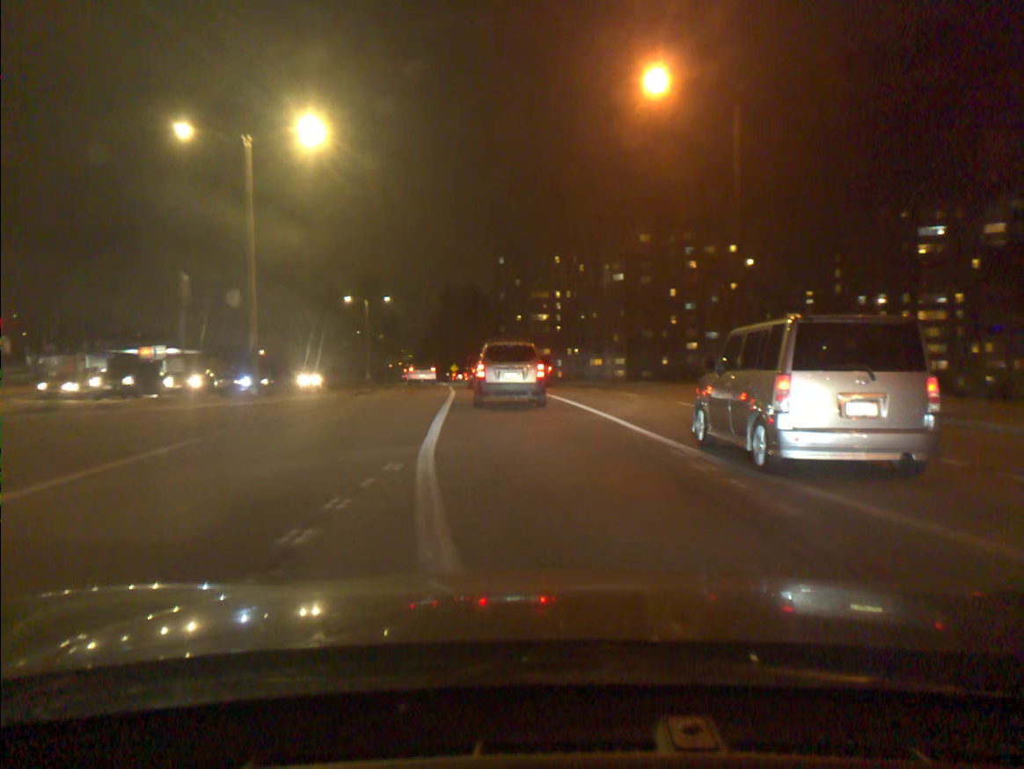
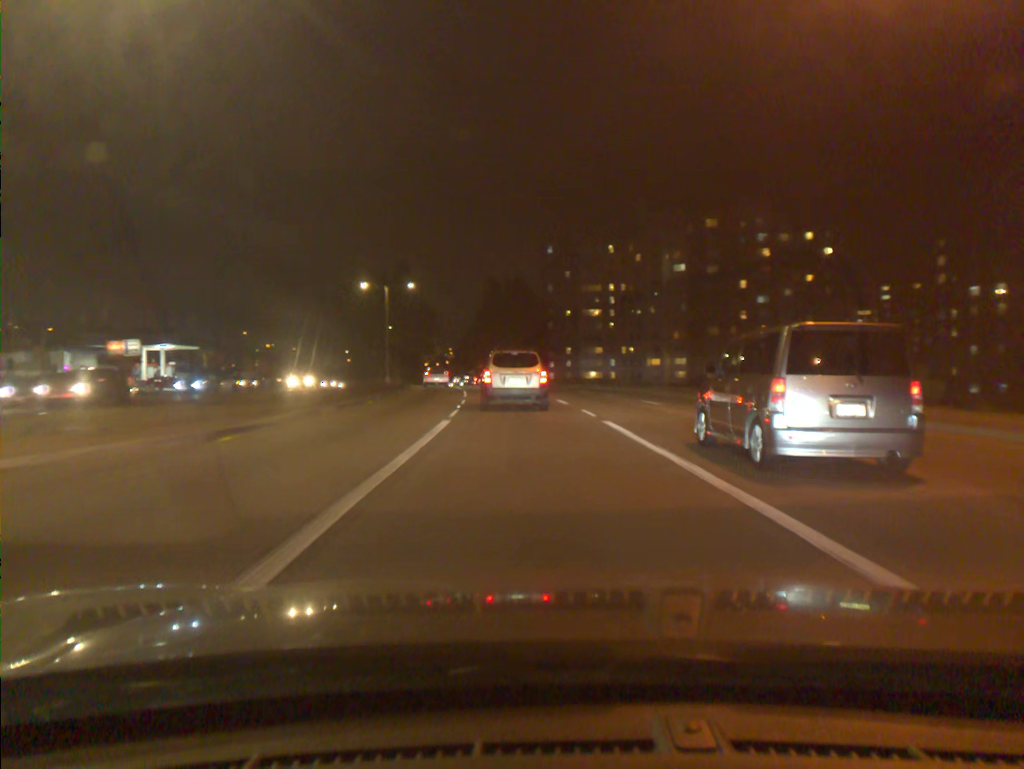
(-0.5, +15.7) m; -3°
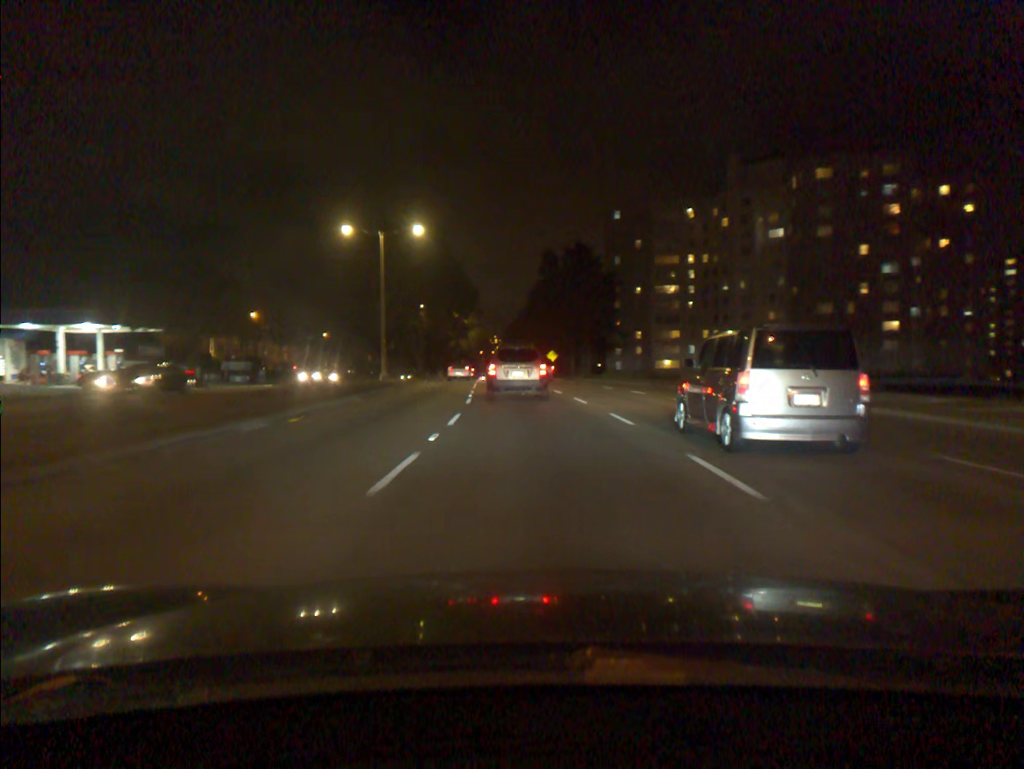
(-1.0, +25.8) m; -4°
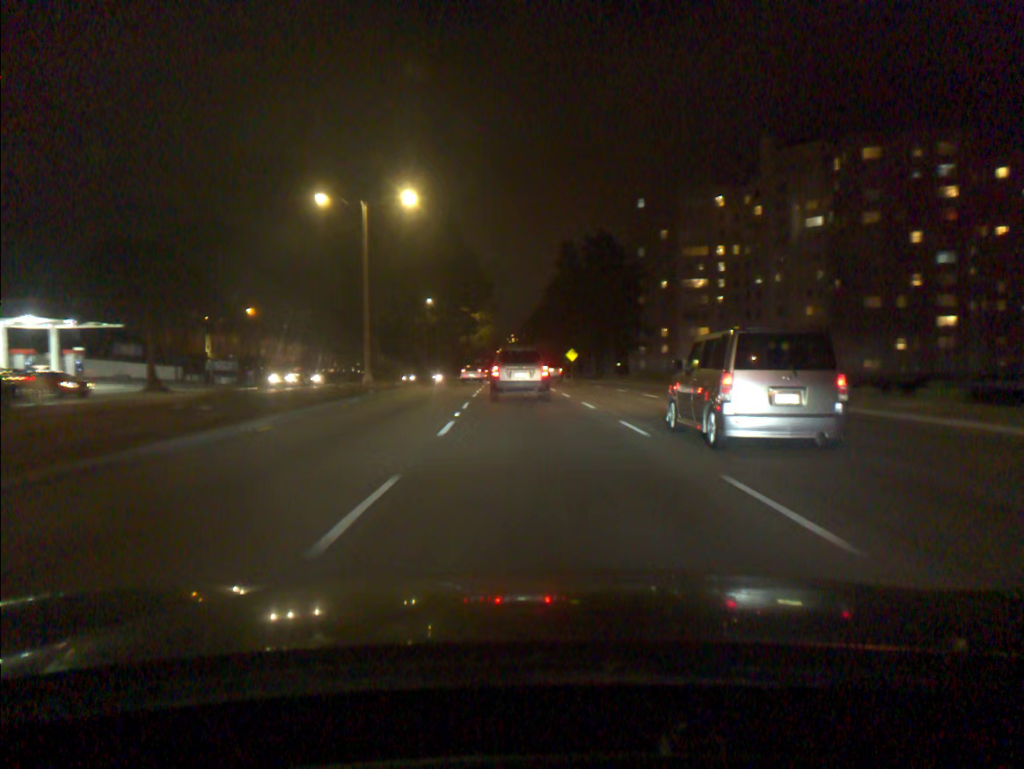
(-0.1, +9.2) m; -1°
